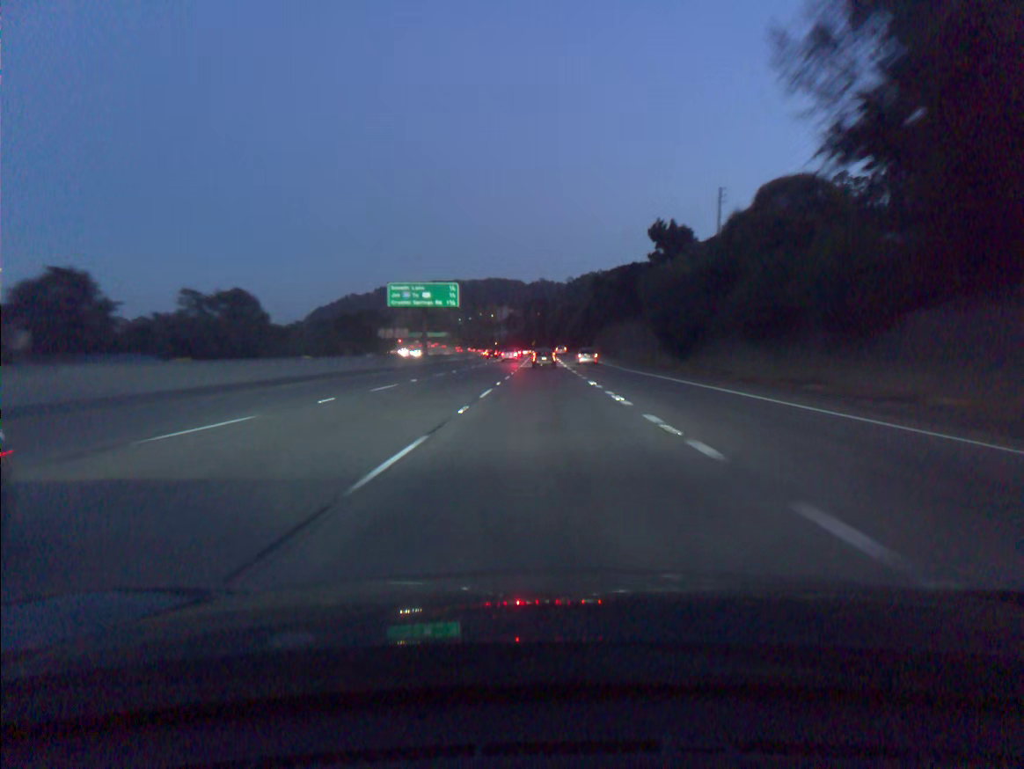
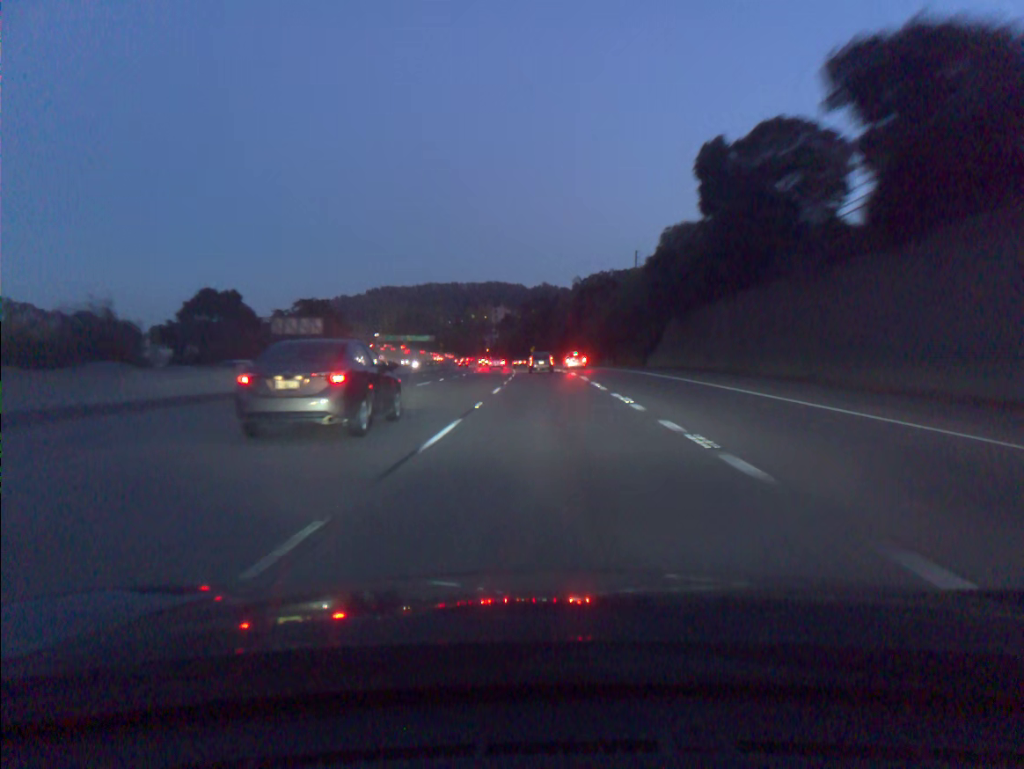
(-0.2, +82.2) m; 0°
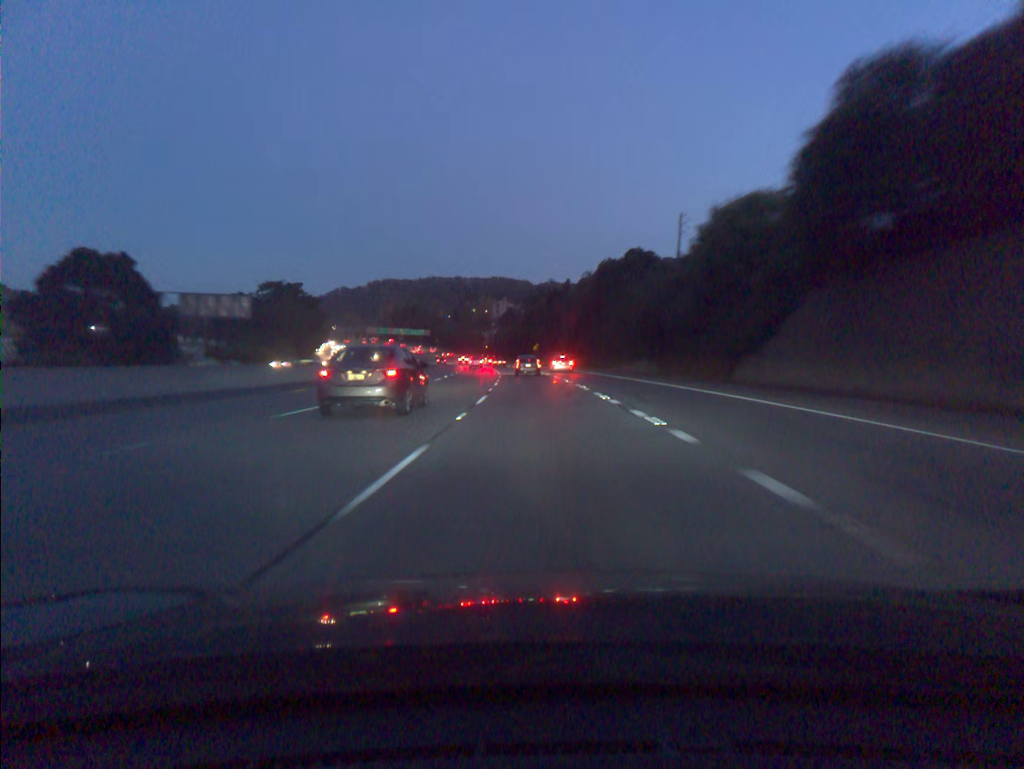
(-0.1, +32.6) m; 0°
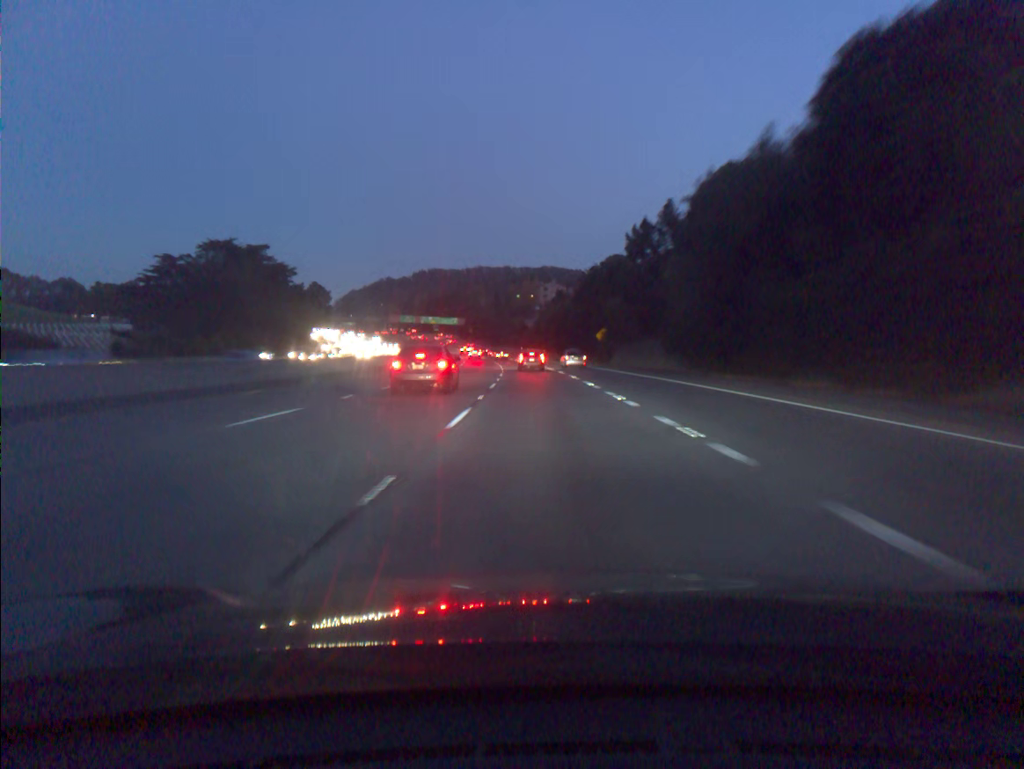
(-1.9, +64.7) m; -4°
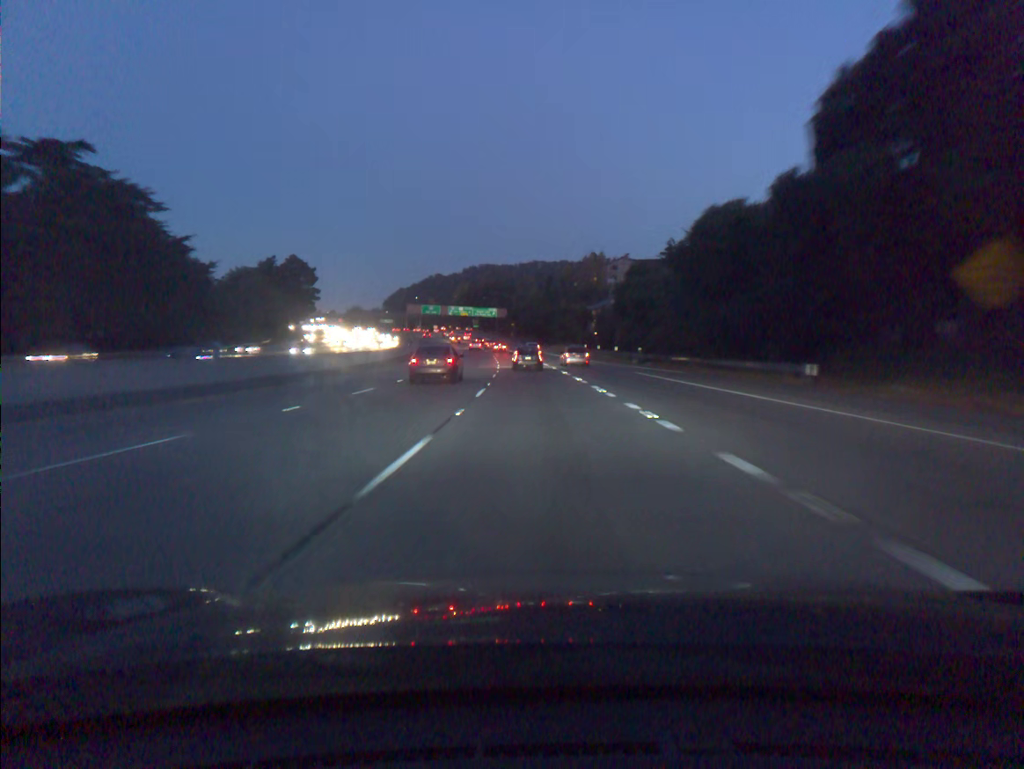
(-2.7, +77.5) m; -4°
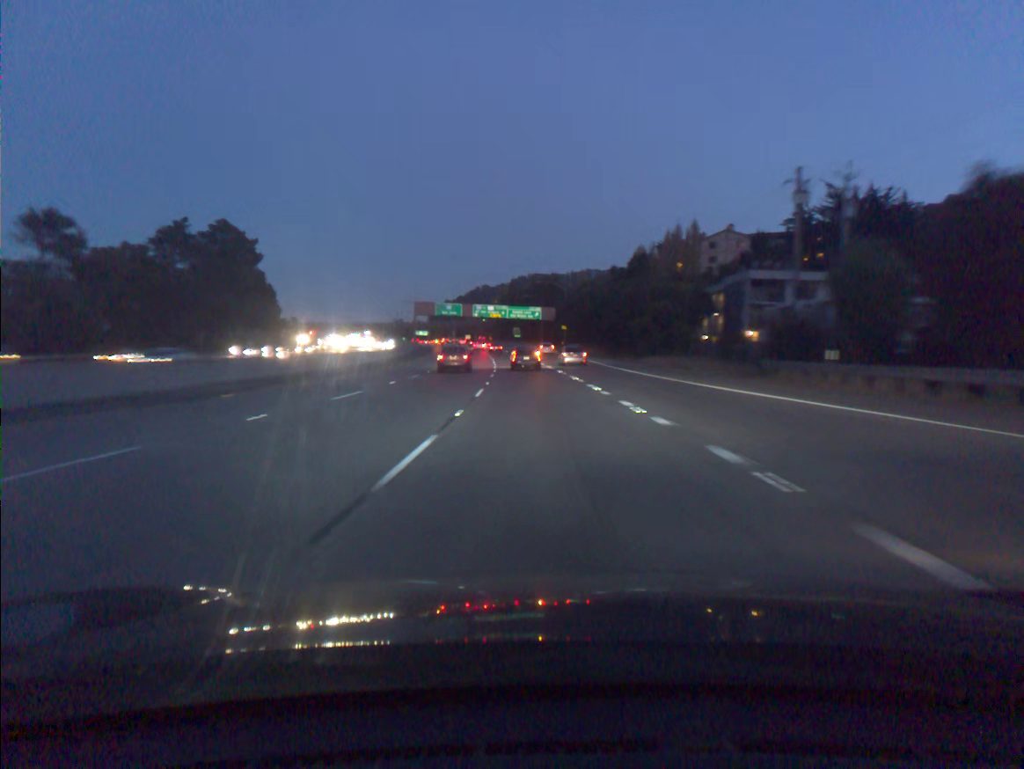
(-2.4, +70.9) m; -4°
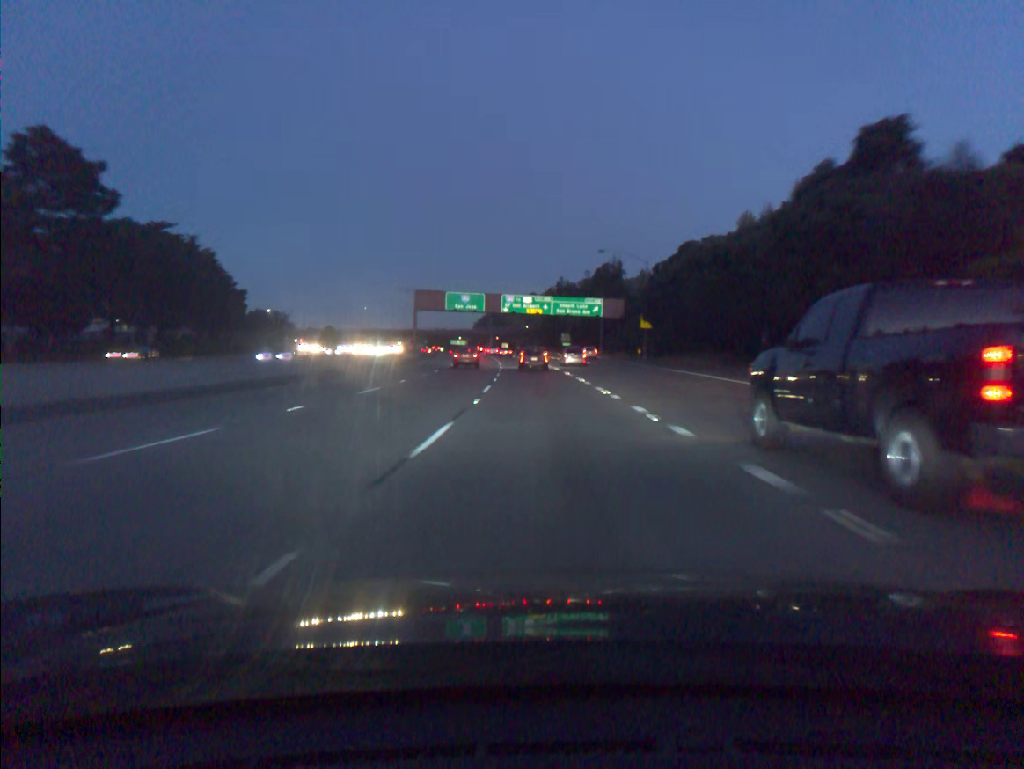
(-1.7, +55.1) m; -4°
